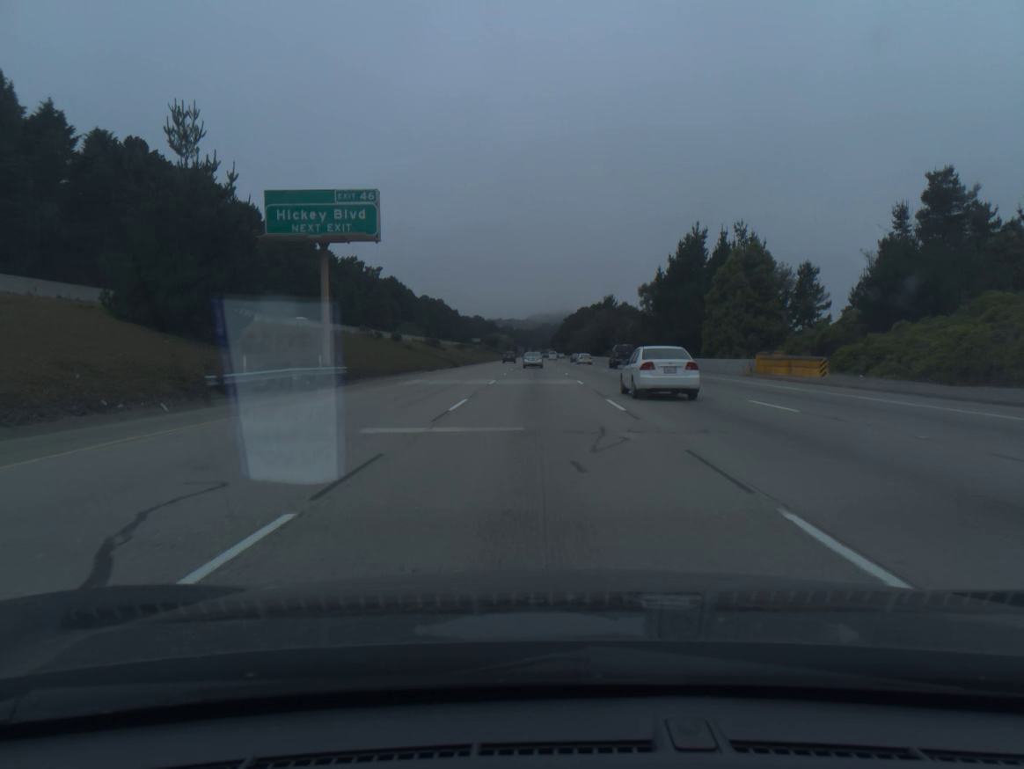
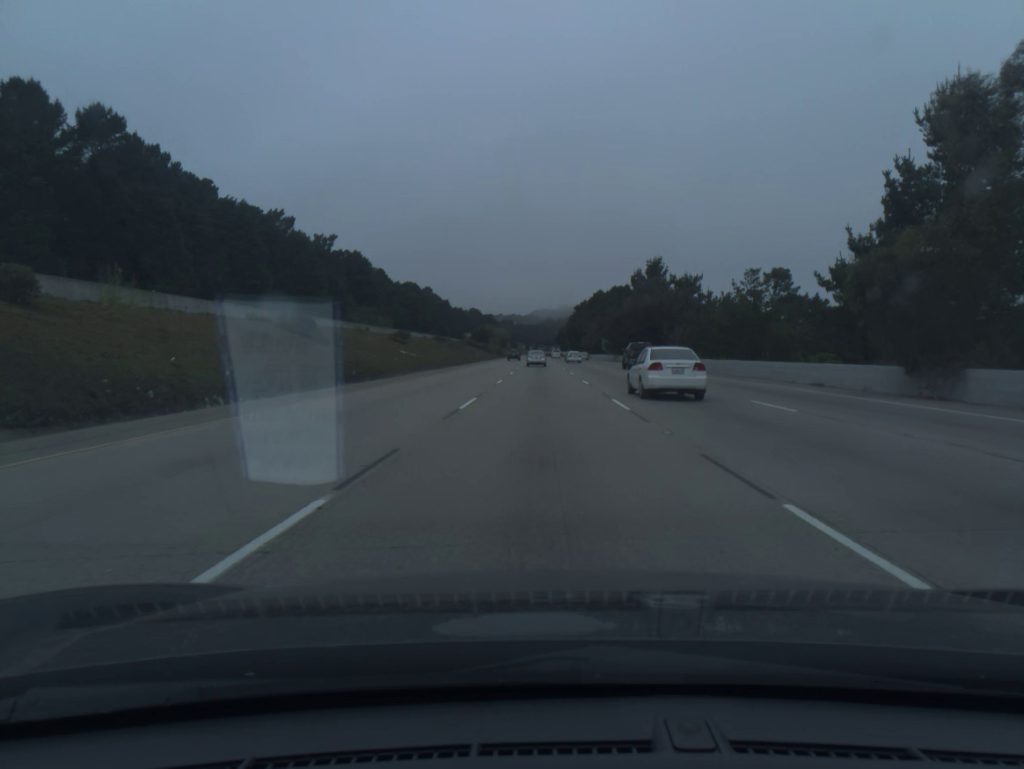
(-0.3, +72.5) m; 0°
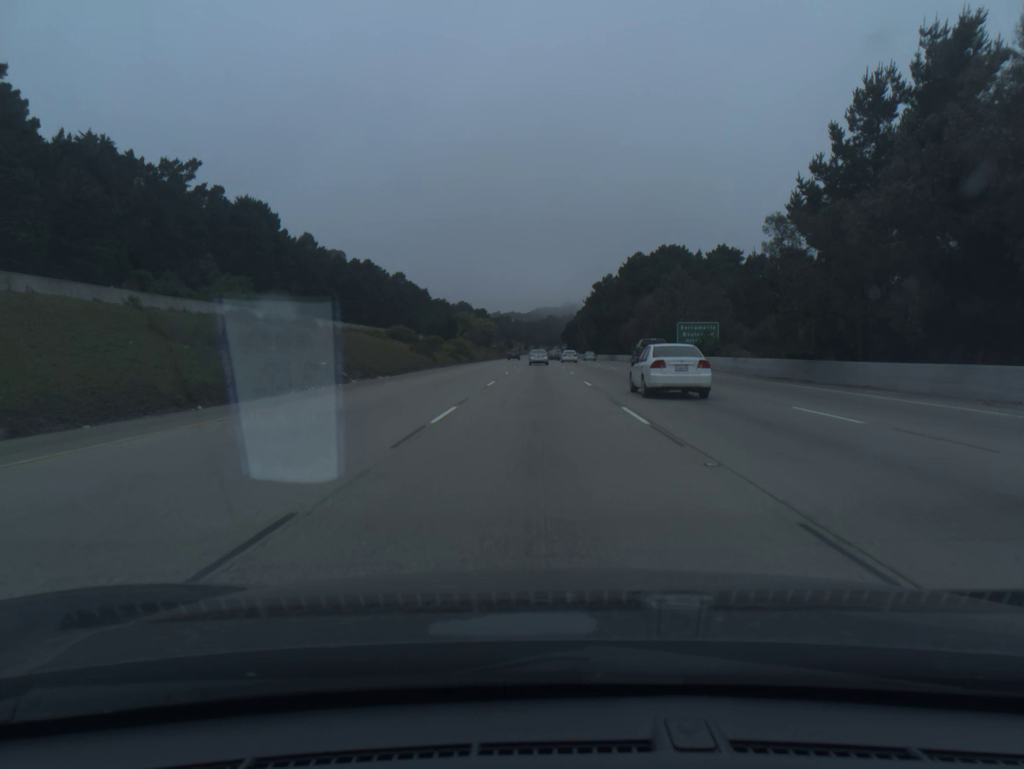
(+0.1, +91.5) m; 0°
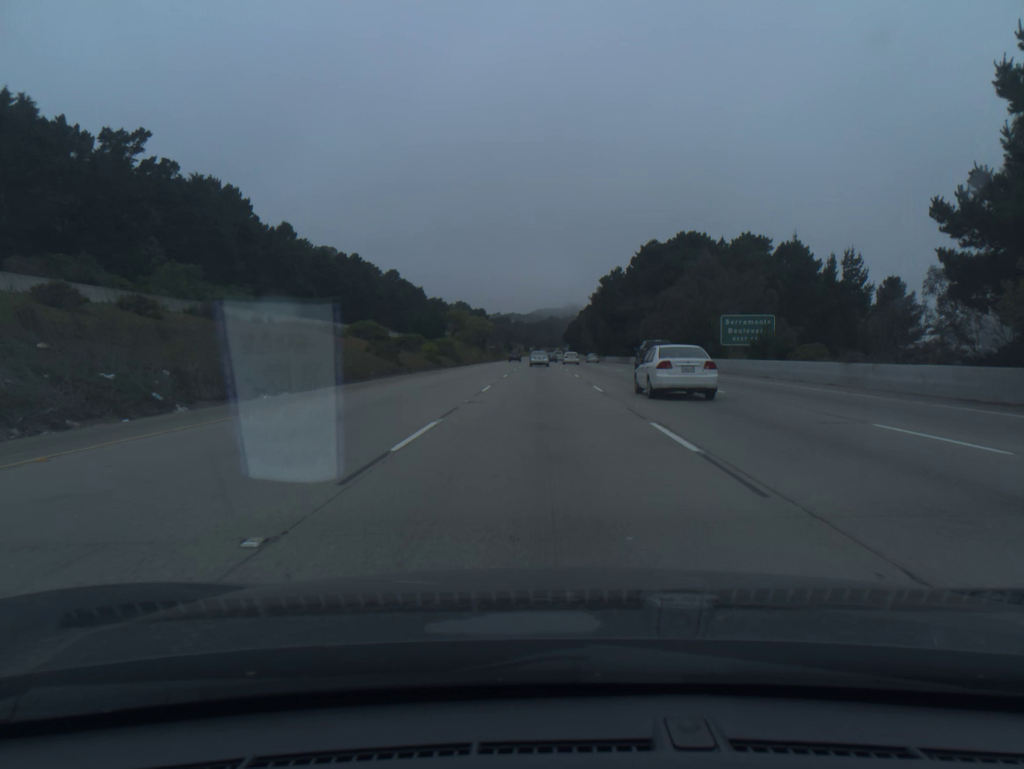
(0.0, +18.3) m; 0°
